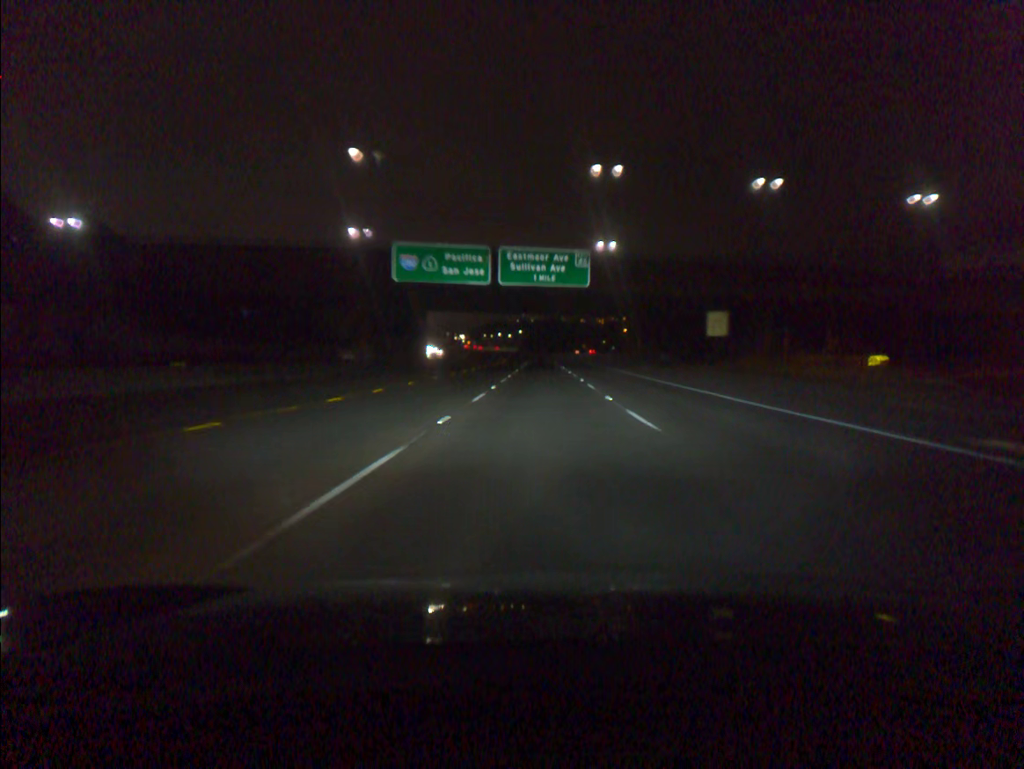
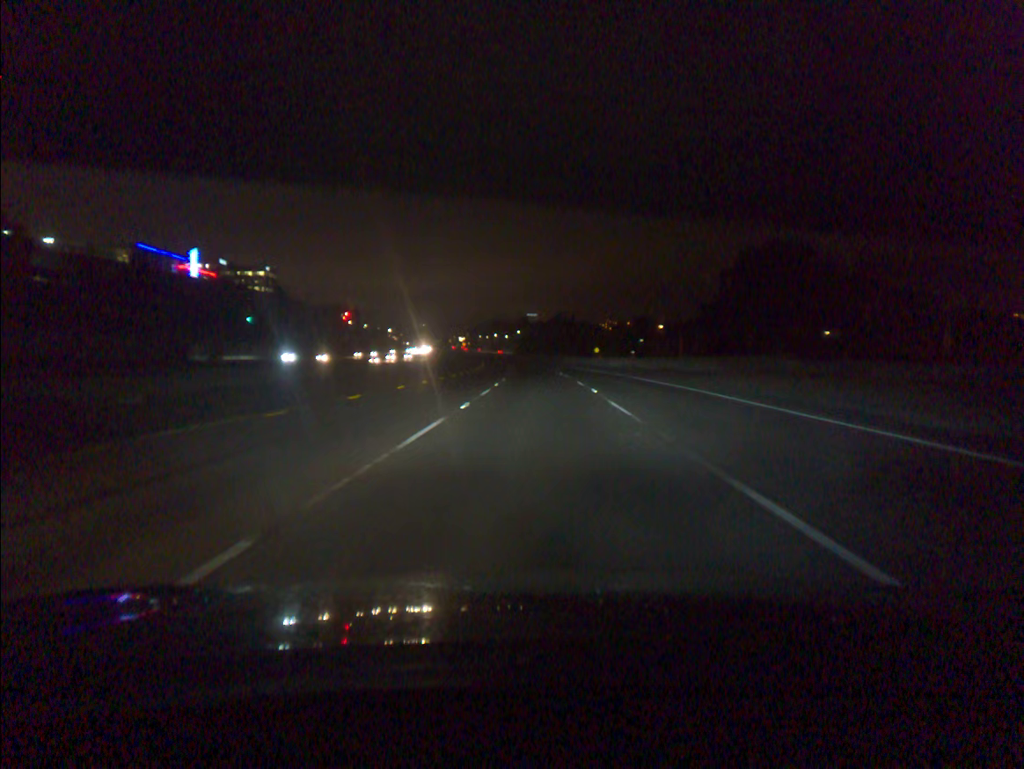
(+0.1, +68.0) m; 0°
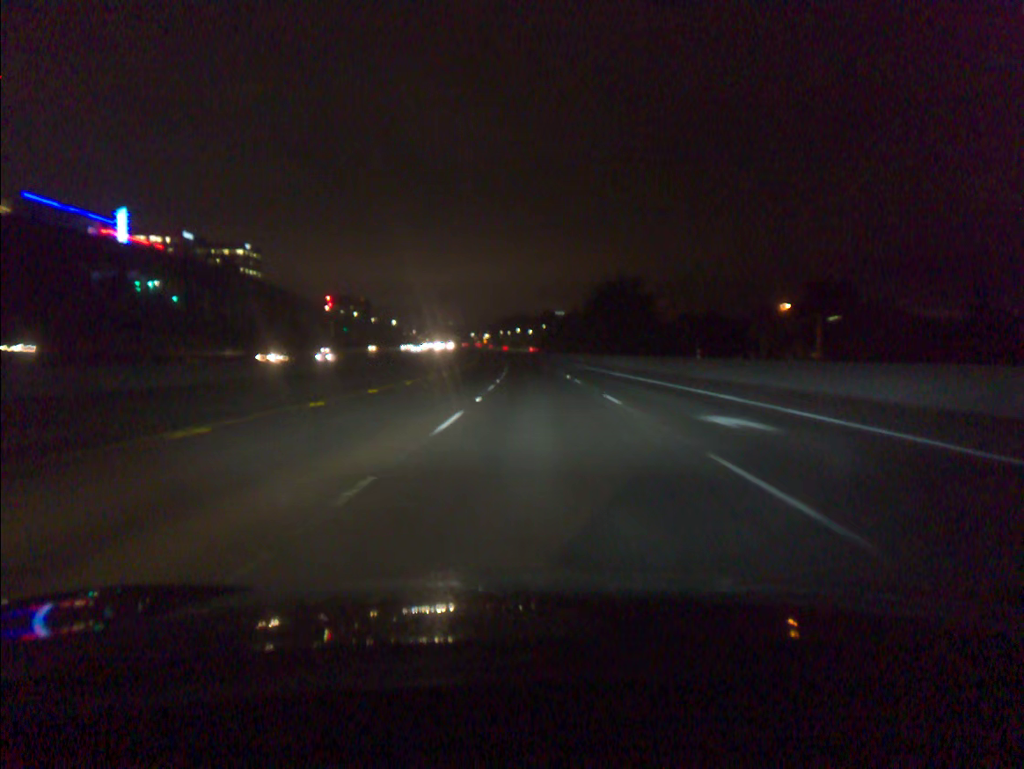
(-1.0, +70.0) m; -2°
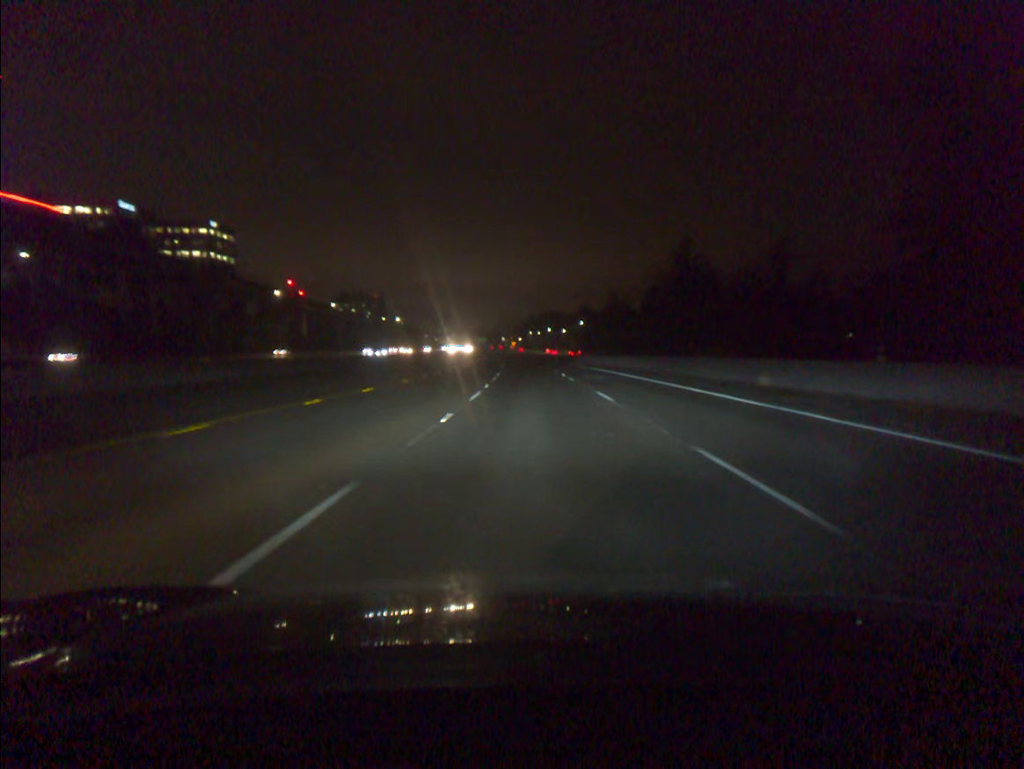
(-1.4, +71.9) m; -2°
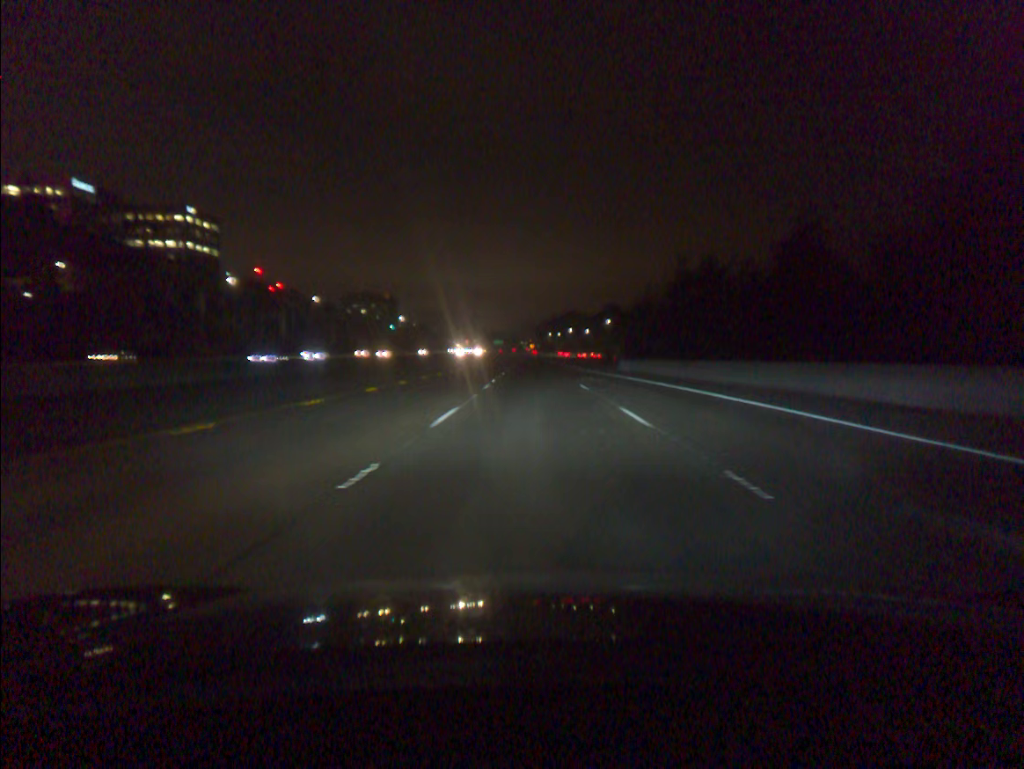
(-0.5, +36.2) m; -1°
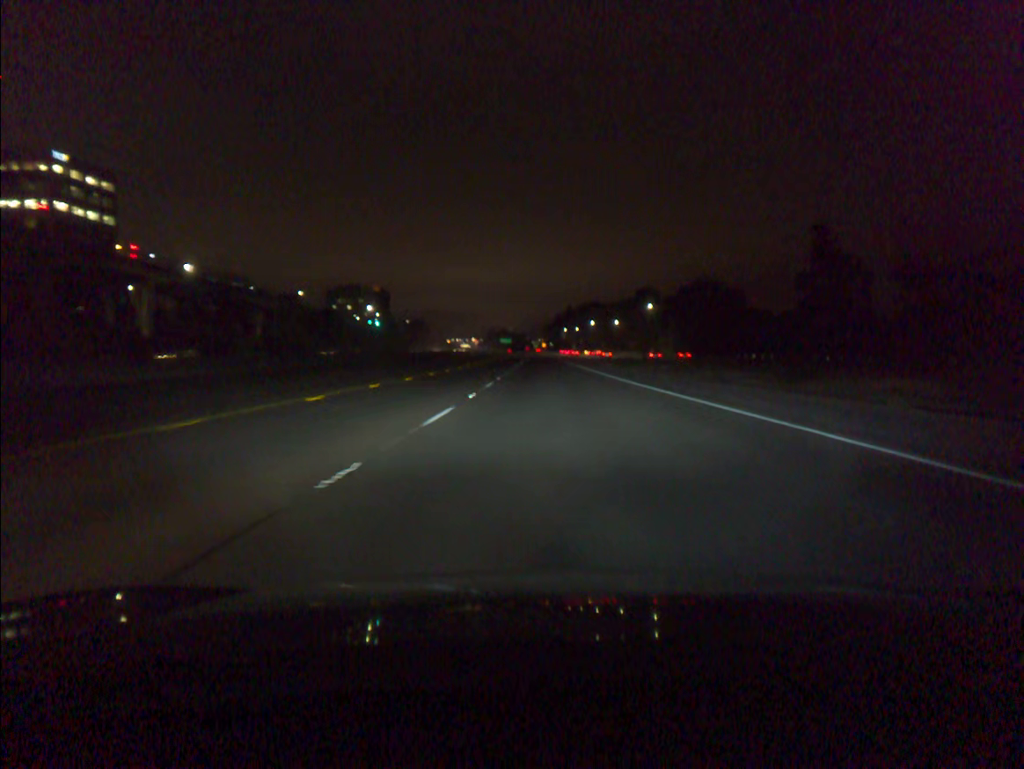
(-0.8, +72.7) m; -1°
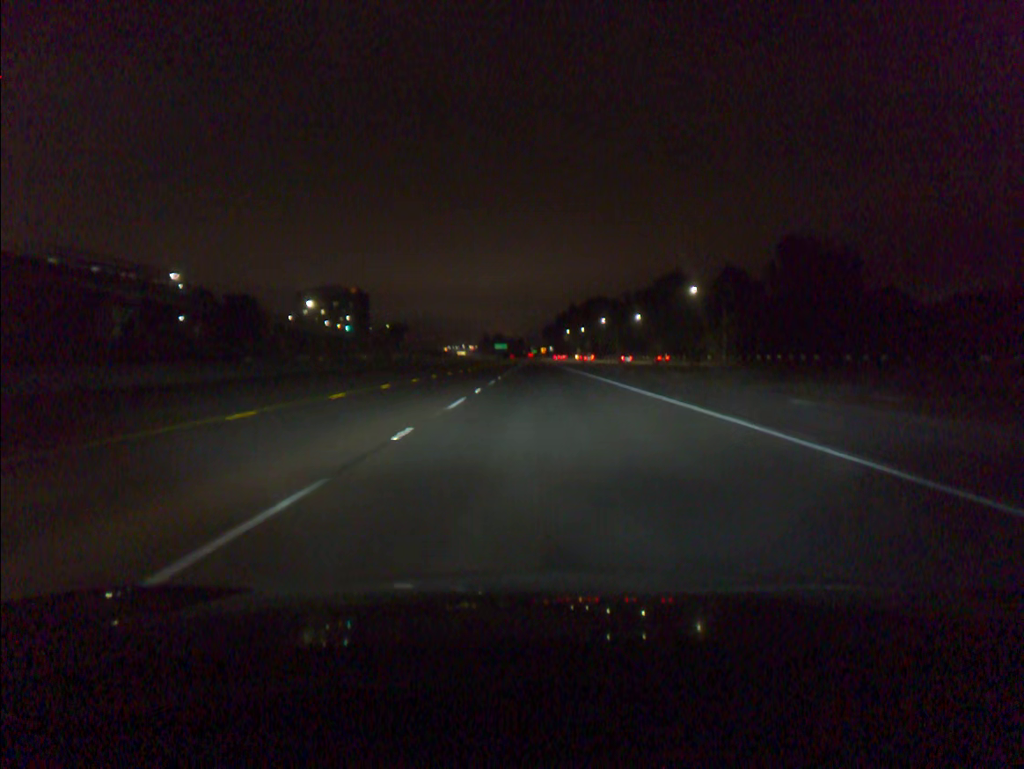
(0.0, +54.7) m; 0°
